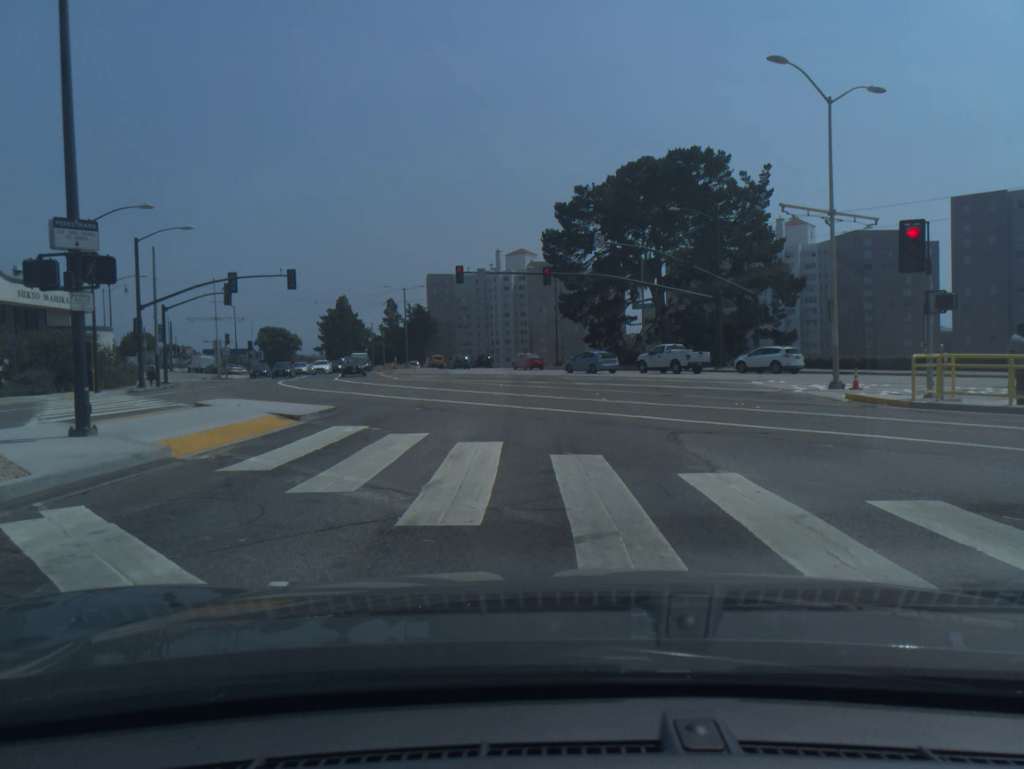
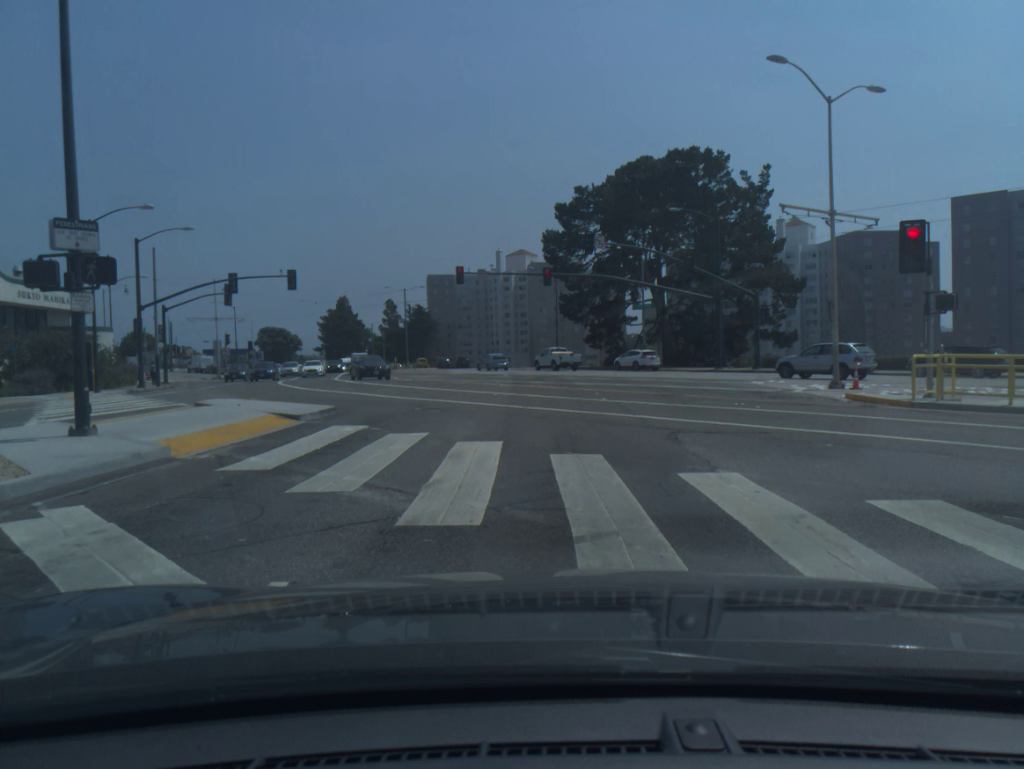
(0.0, 0.0) m; 0°
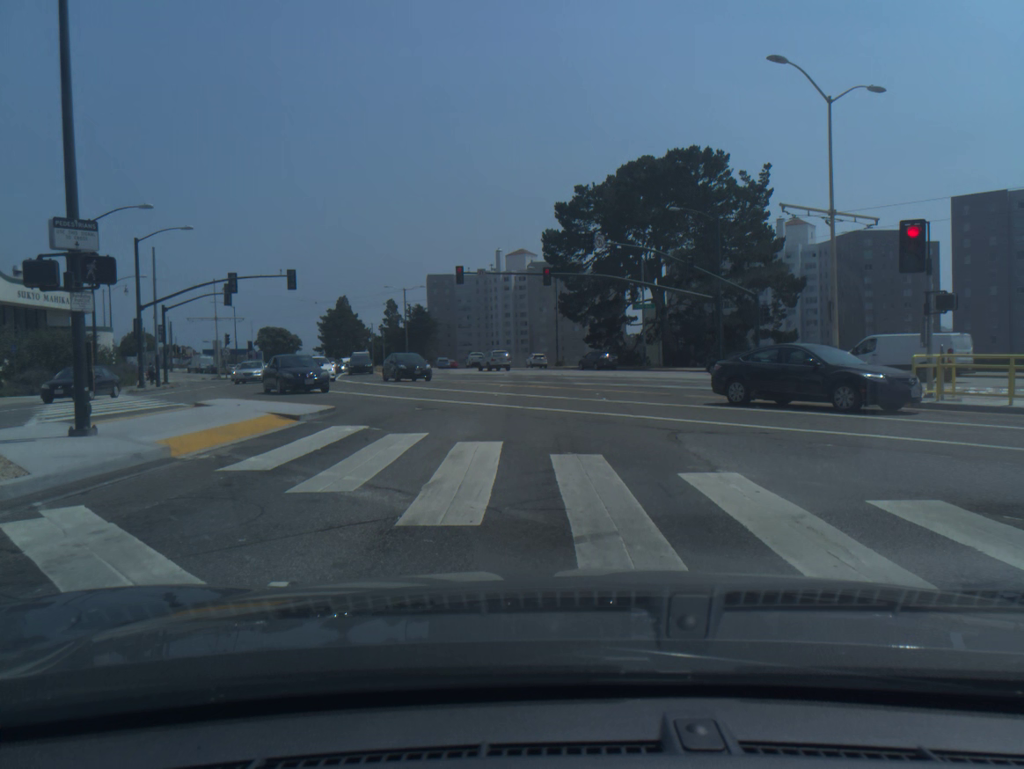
(0.0, 0.0) m; 0°
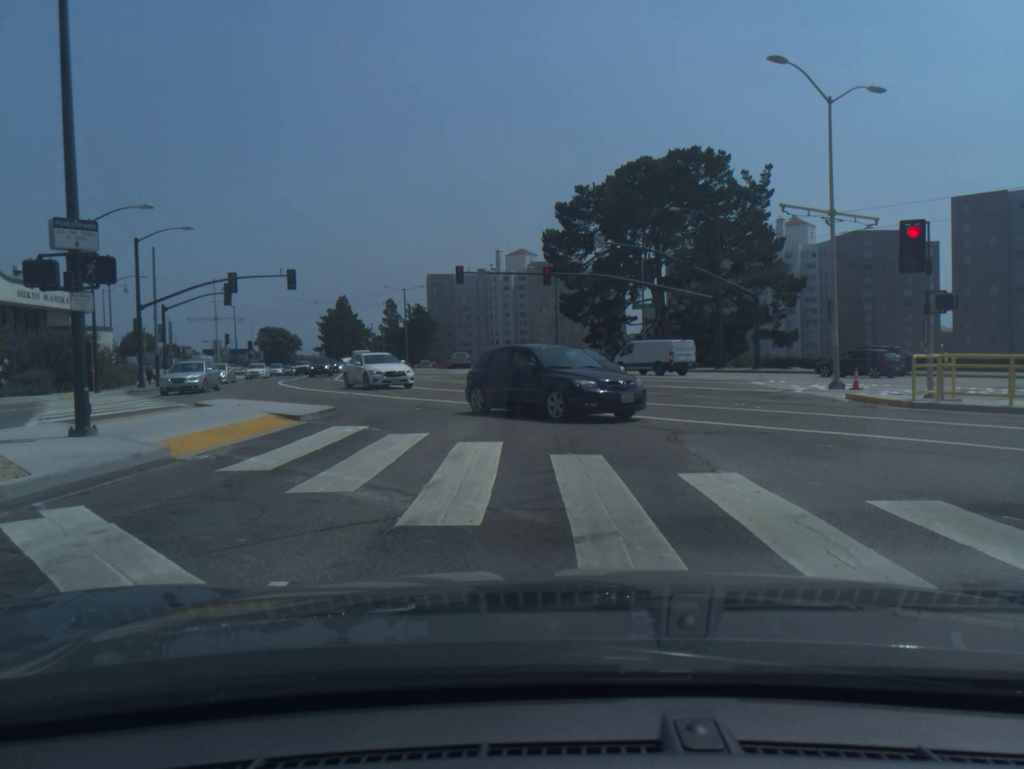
(0.0, 0.0) m; 0°
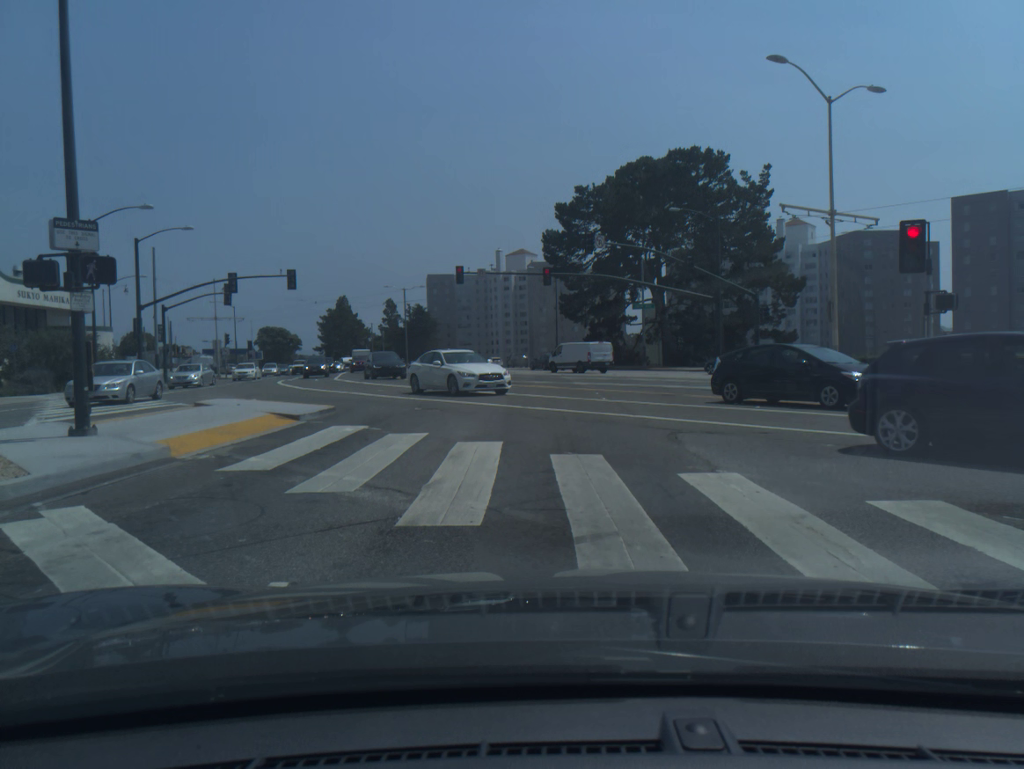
(0.0, 0.0) m; 0°
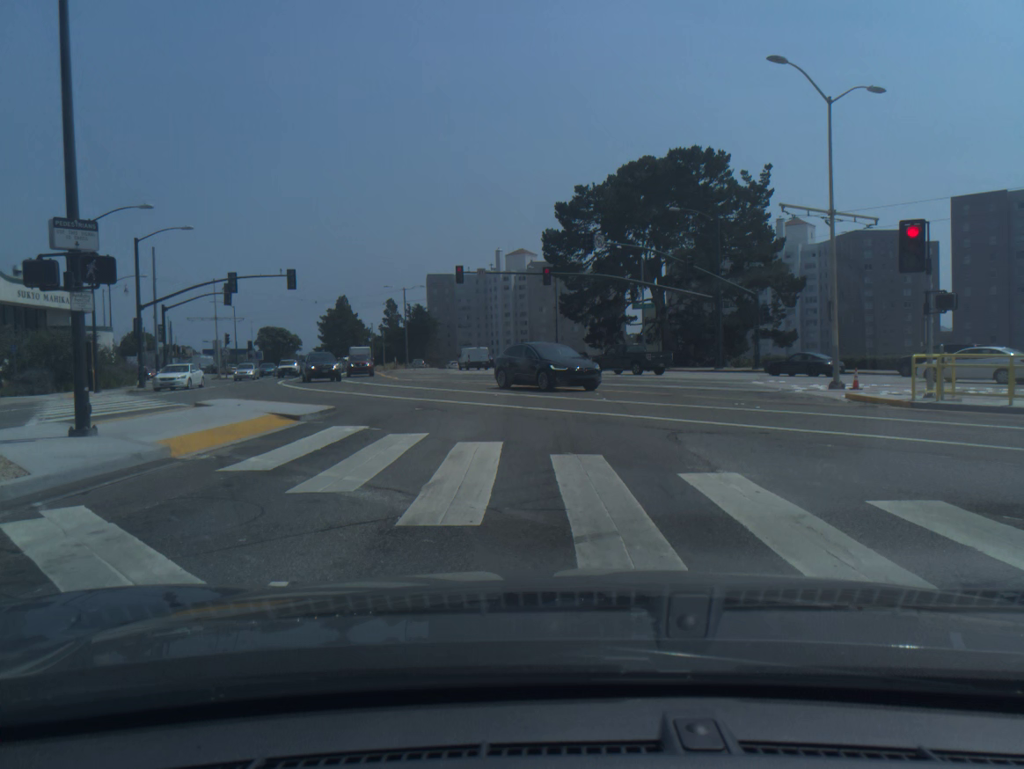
(0.0, 0.0) m; 0°
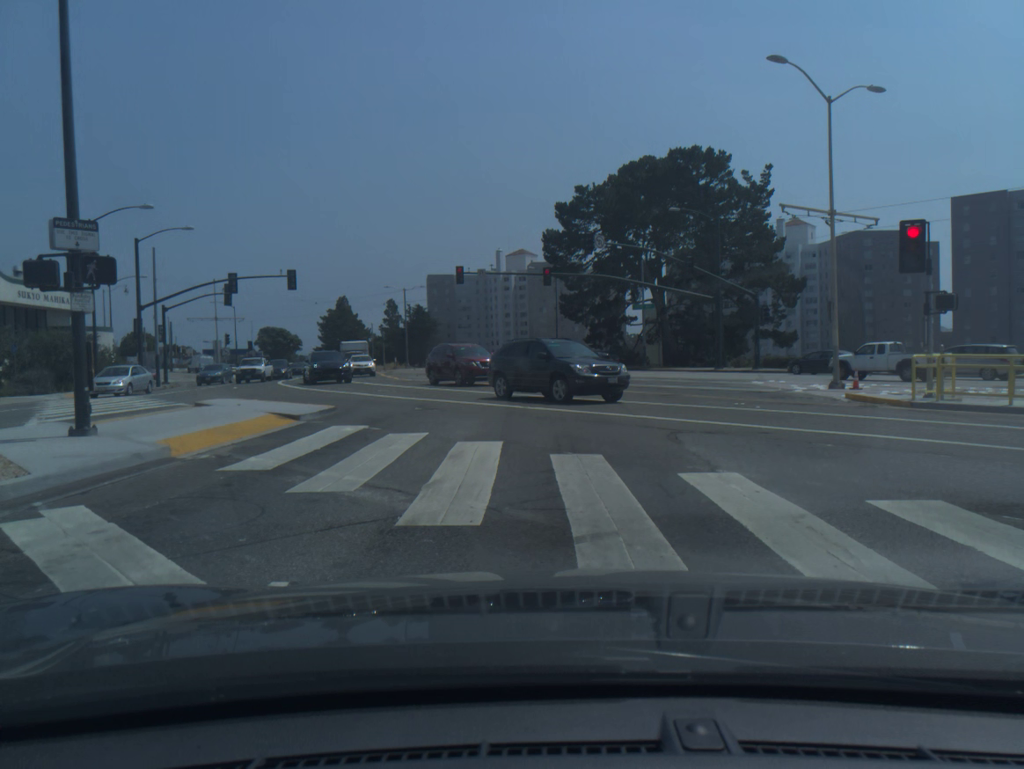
(0.0, 0.0) m; 0°
